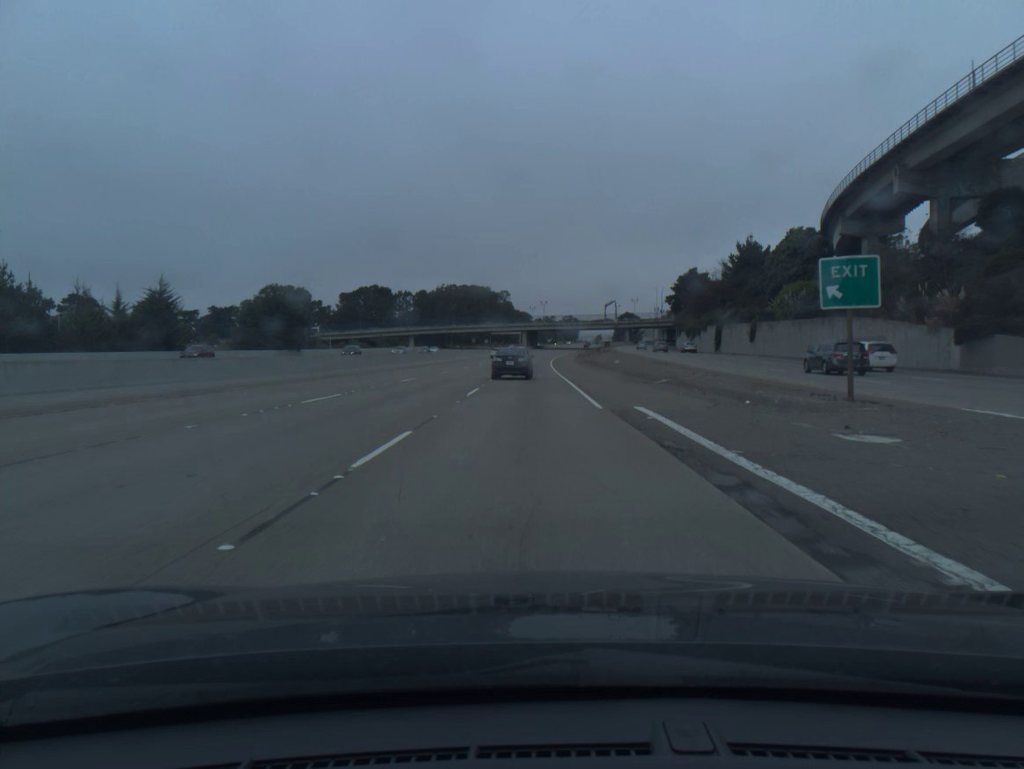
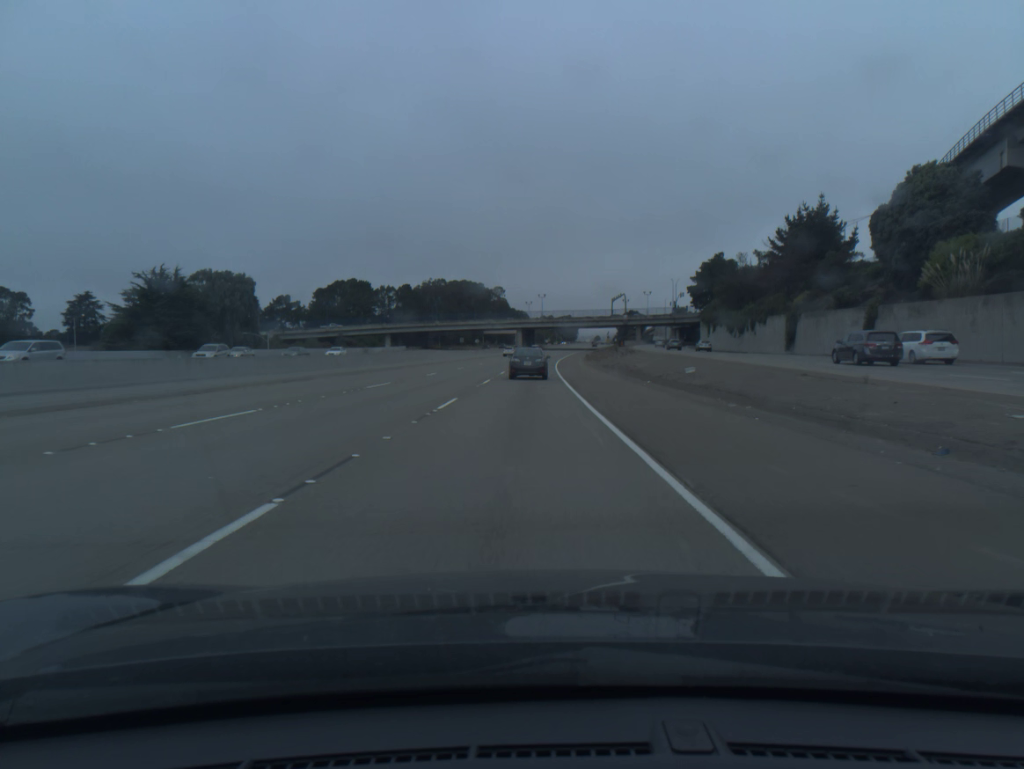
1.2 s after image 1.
(+0.1, +34.8) m; 0°
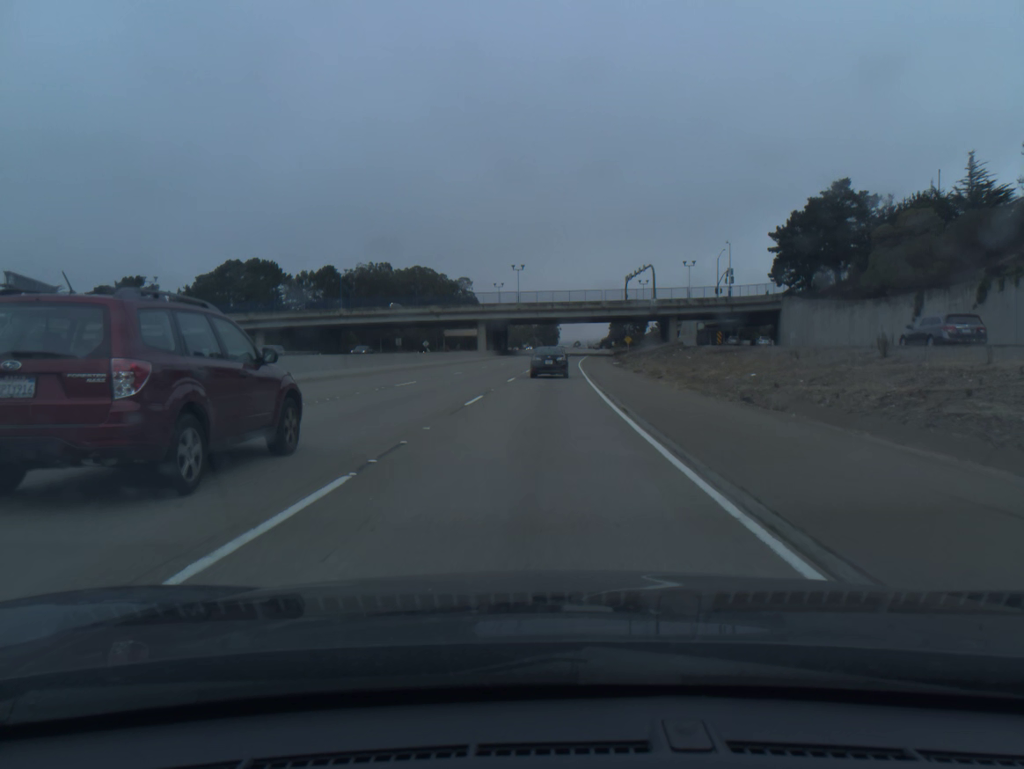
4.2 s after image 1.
(+0.9, +85.6) m; +2°
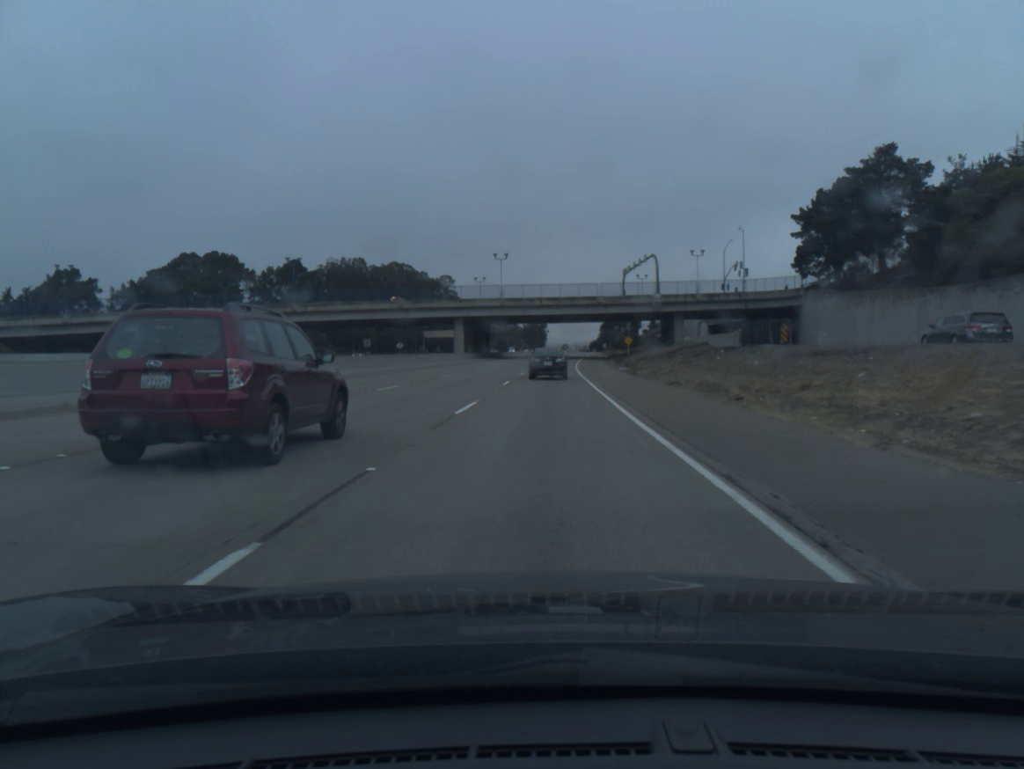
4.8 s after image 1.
(+0.1, +17.0) m; +1°
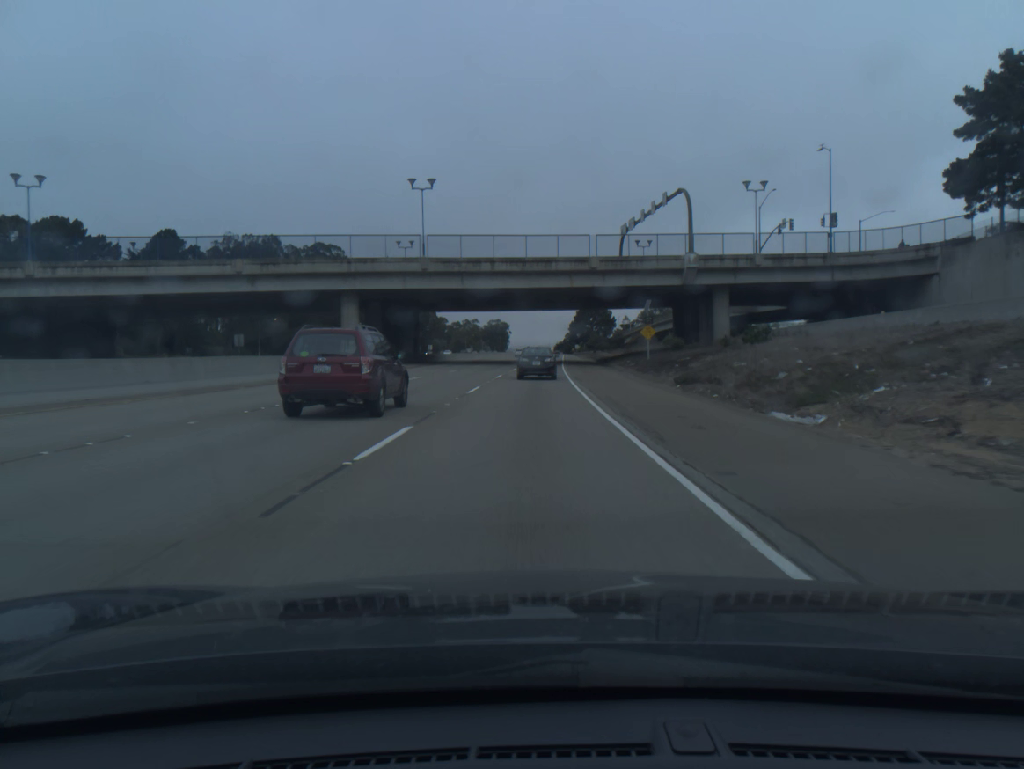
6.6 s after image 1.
(+1.2, +50.3) m; +3°
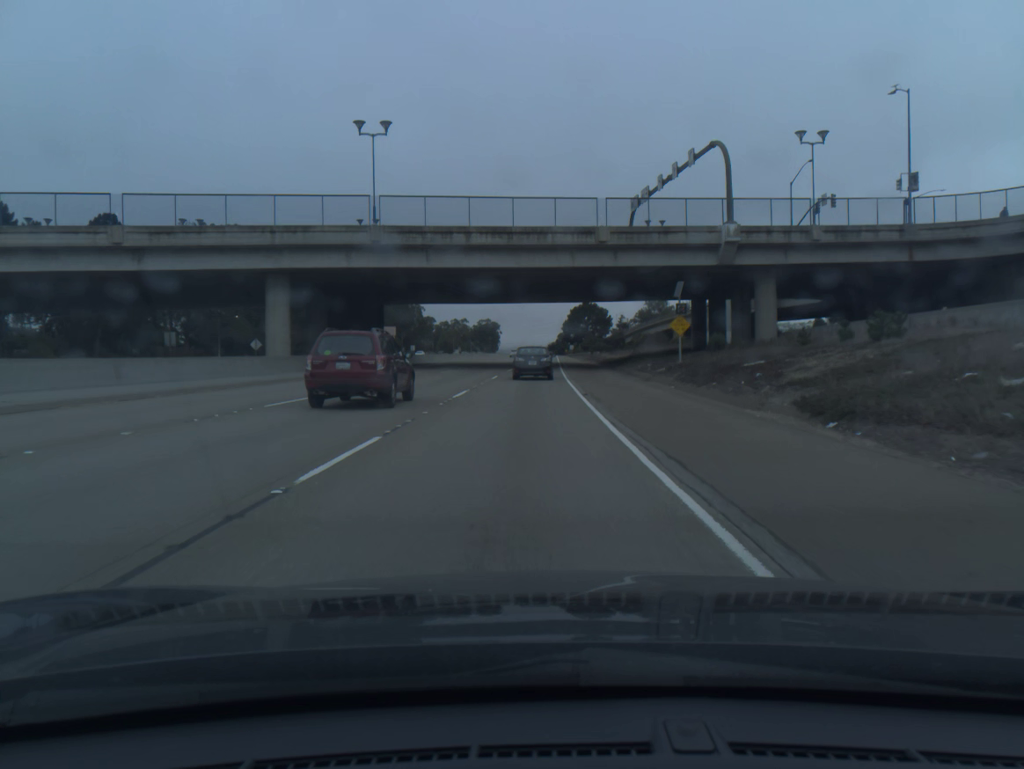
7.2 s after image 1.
(+0.1, +16.4) m; +1°
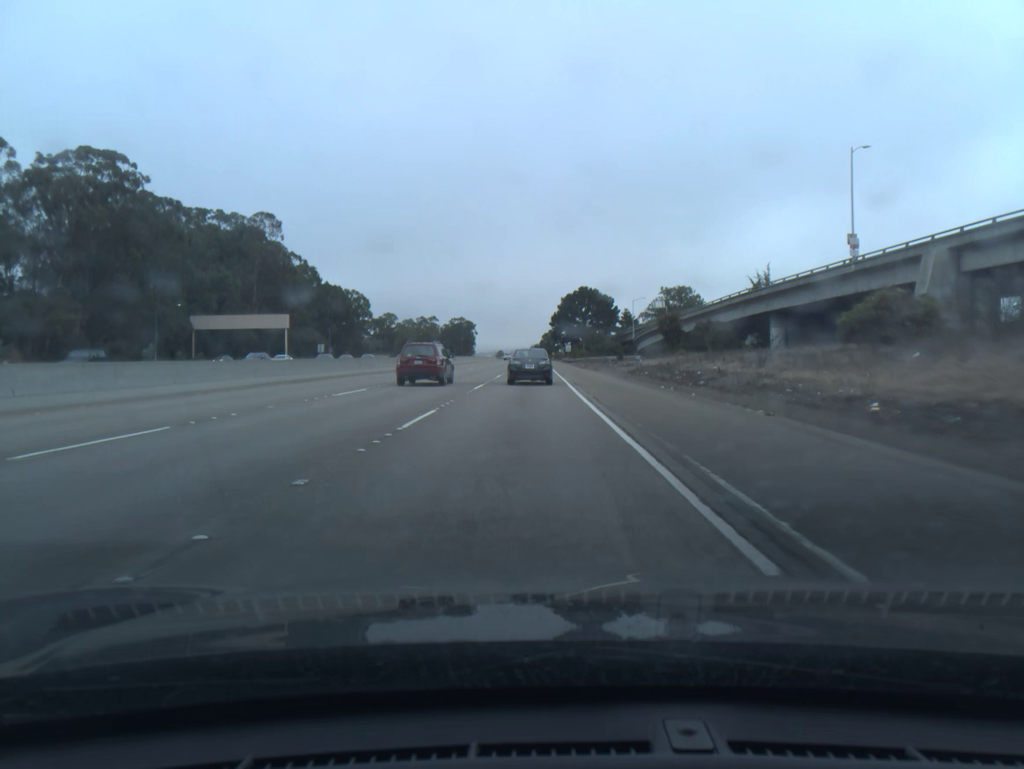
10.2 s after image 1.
(+1.2, +81.4) m; +1°
